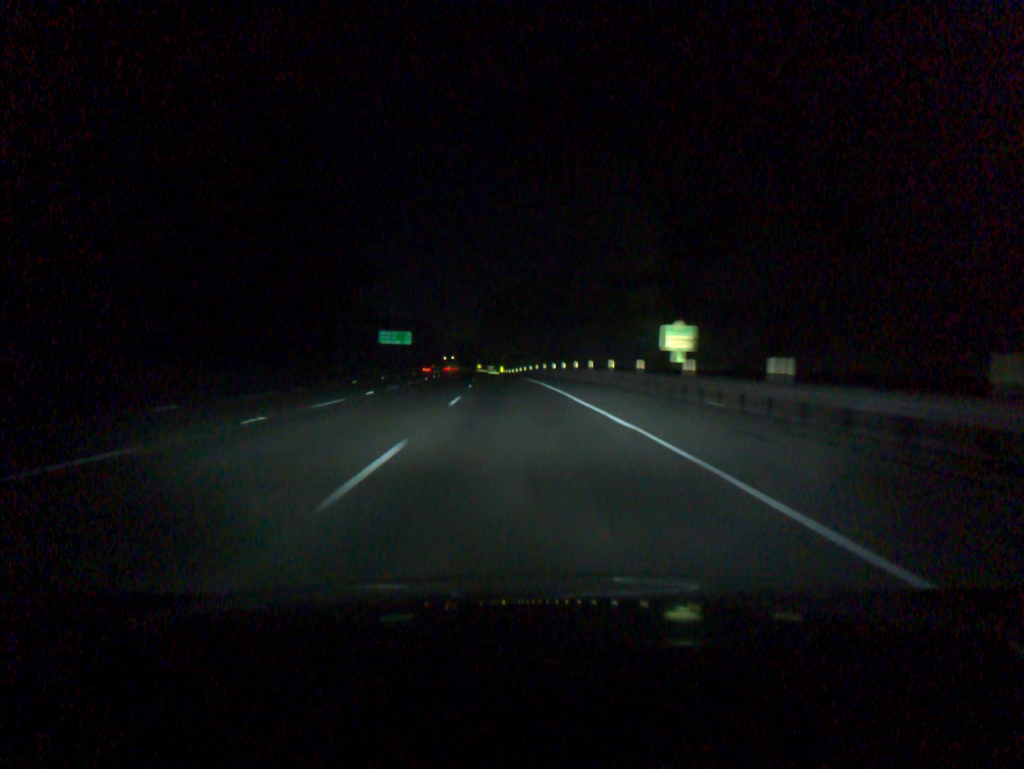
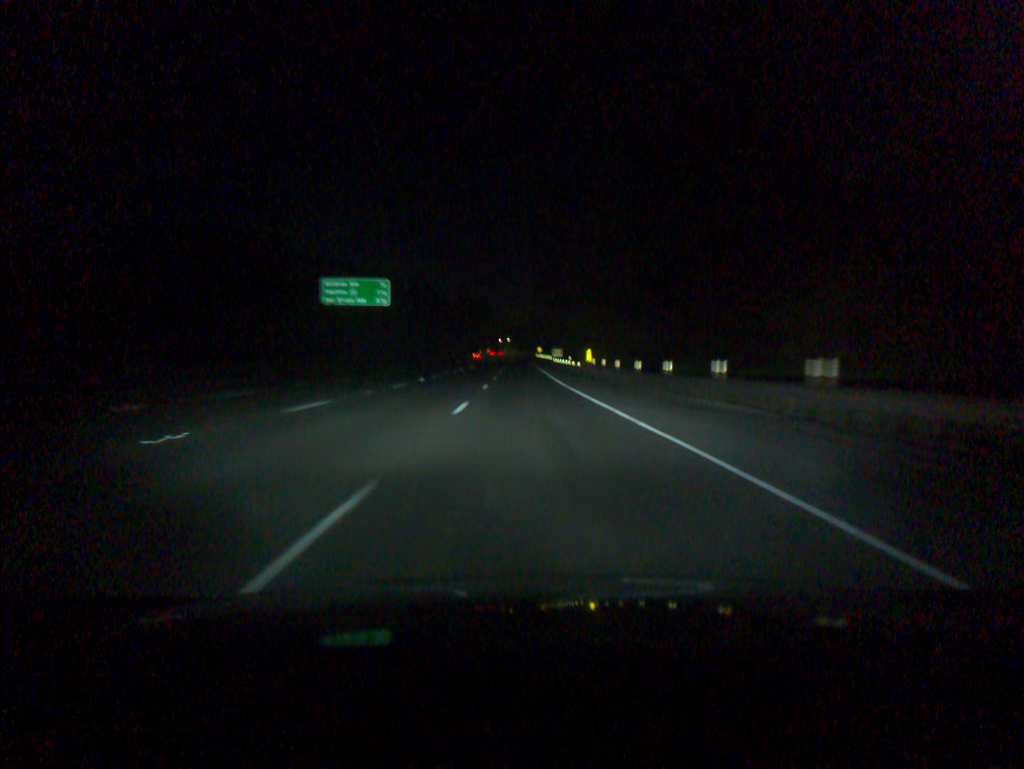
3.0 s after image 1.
(-4.1, +92.1) m; -4°
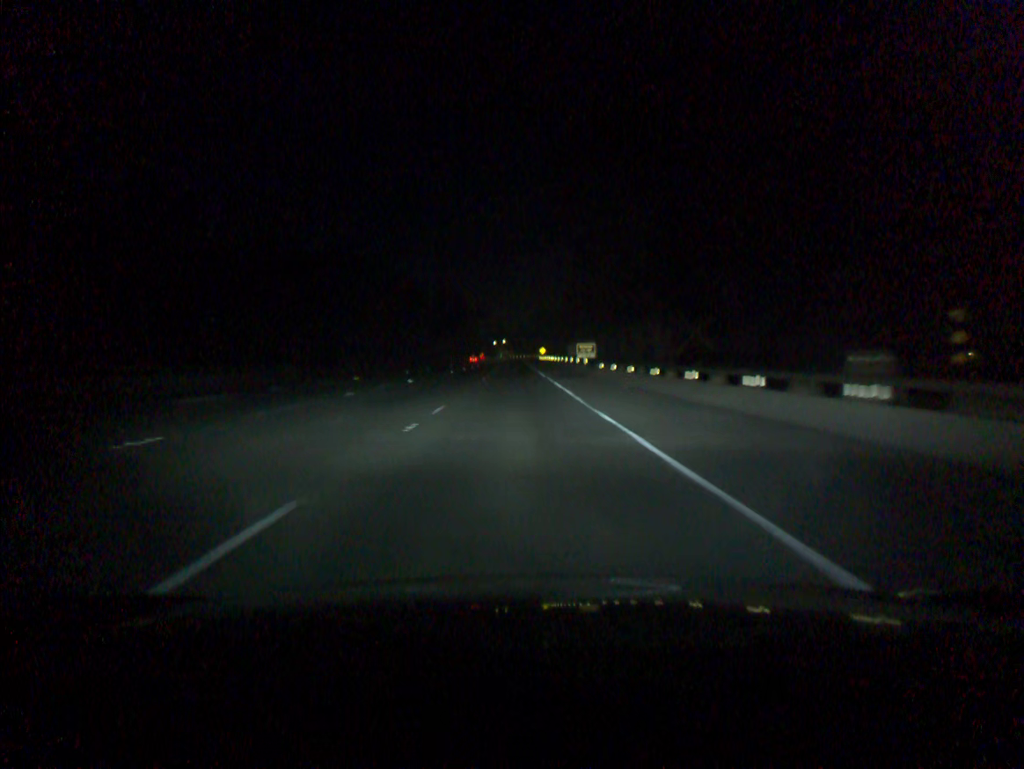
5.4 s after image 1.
(+0.3, +73.8) m; 0°
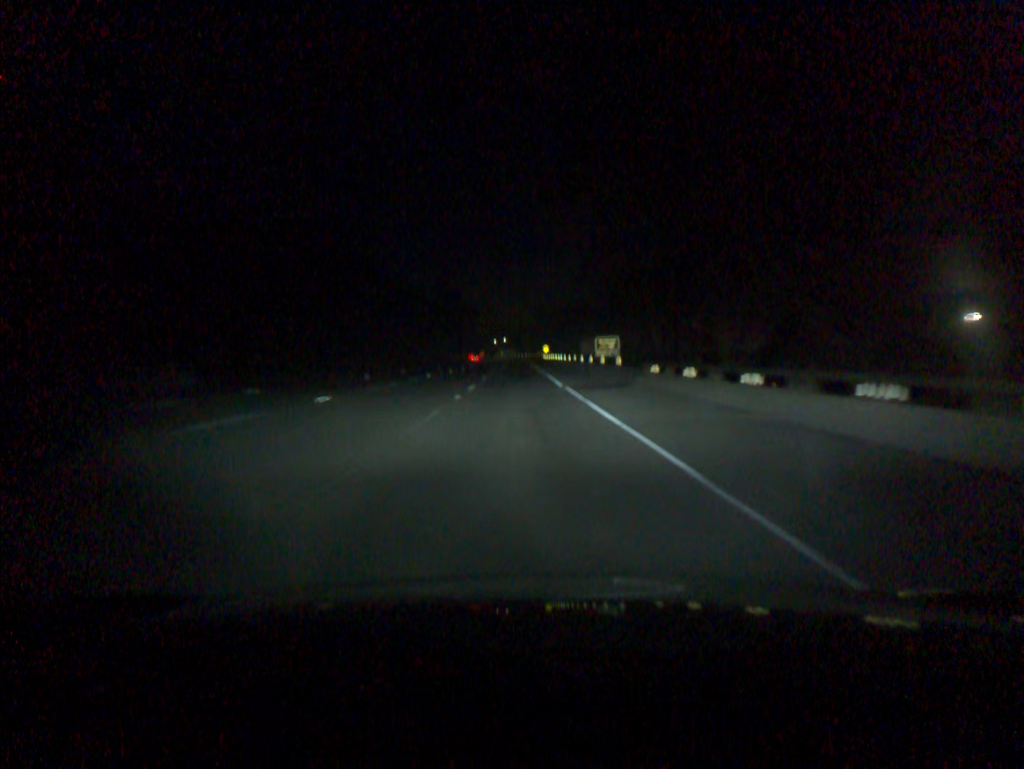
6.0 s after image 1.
(0.0, +18.2) m; 0°
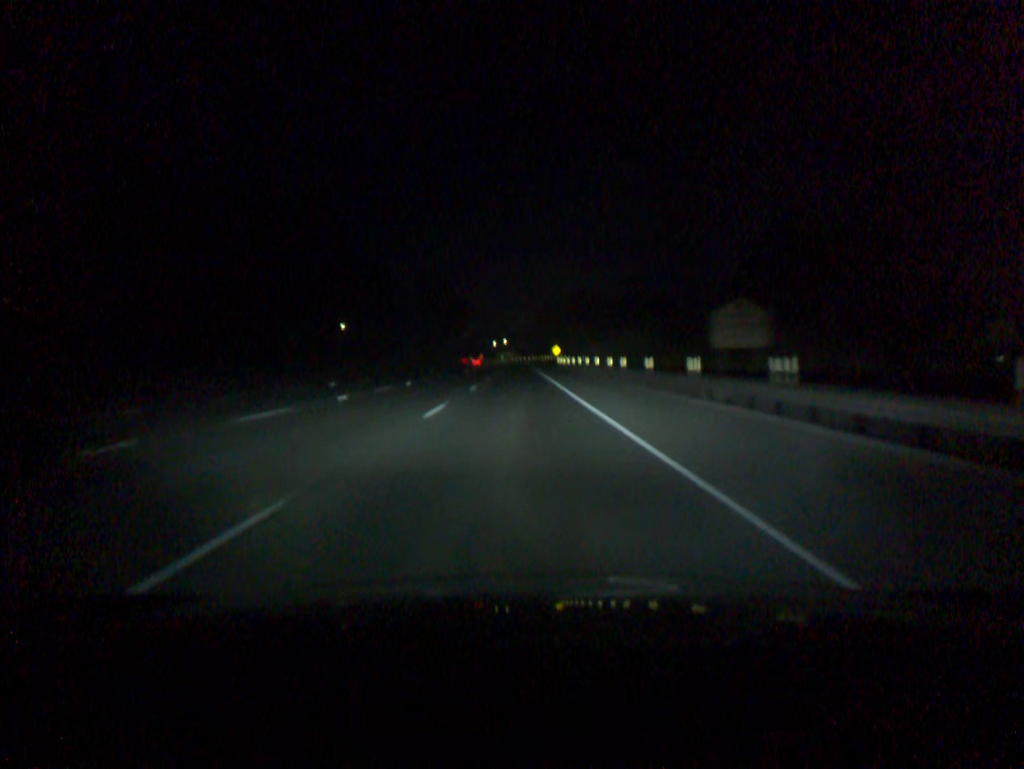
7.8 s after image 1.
(0.0, +54.3) m; 0°
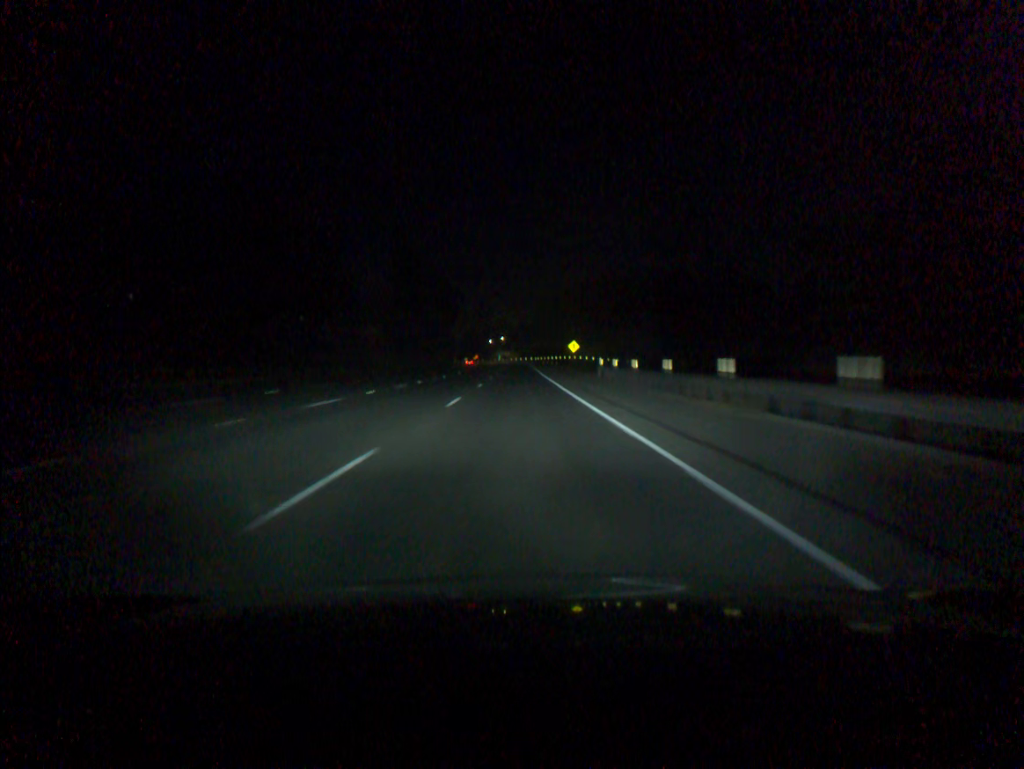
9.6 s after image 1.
(-0.2, +54.2) m; 0°
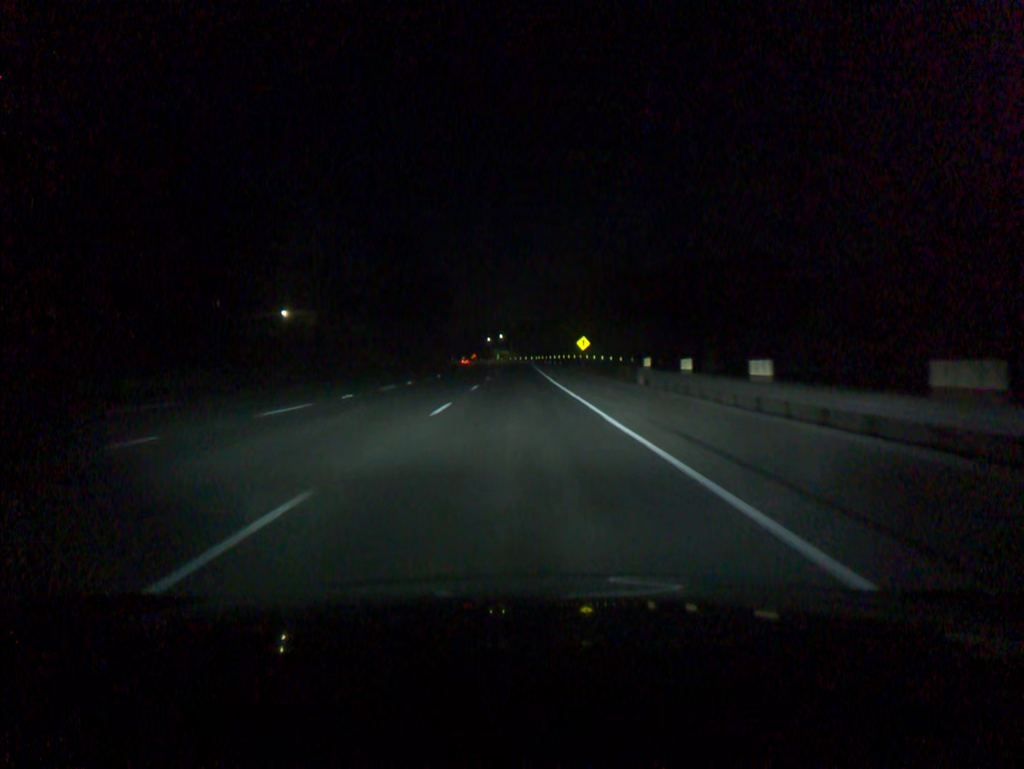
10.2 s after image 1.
(0.0, +18.1) m; 0°
